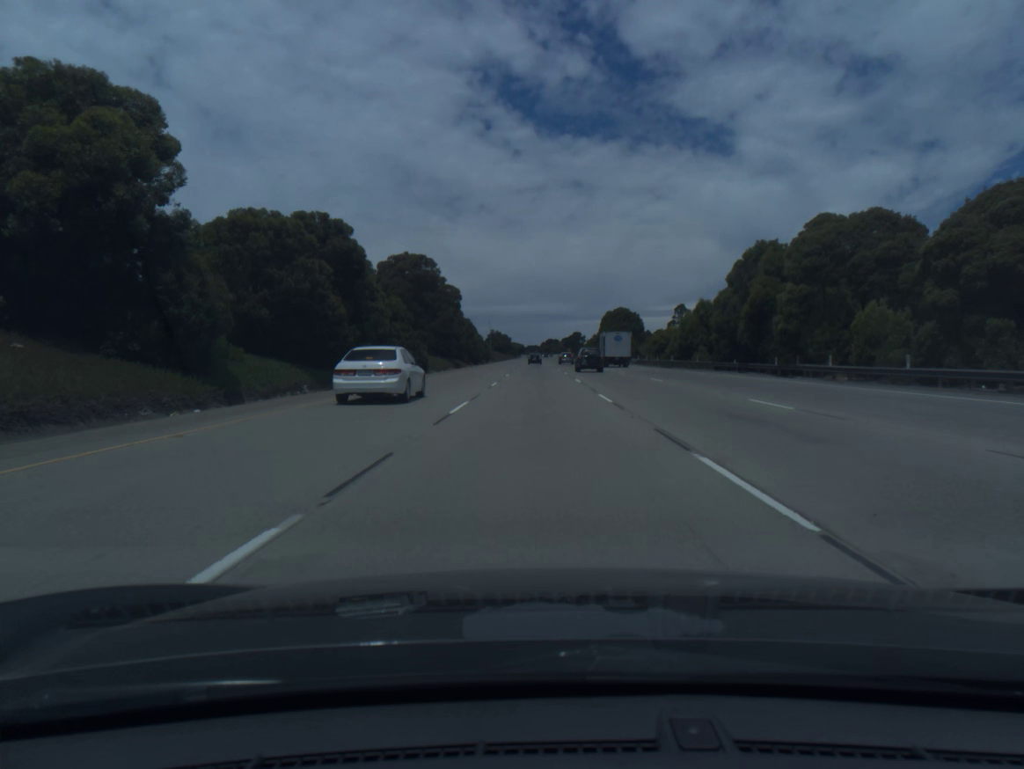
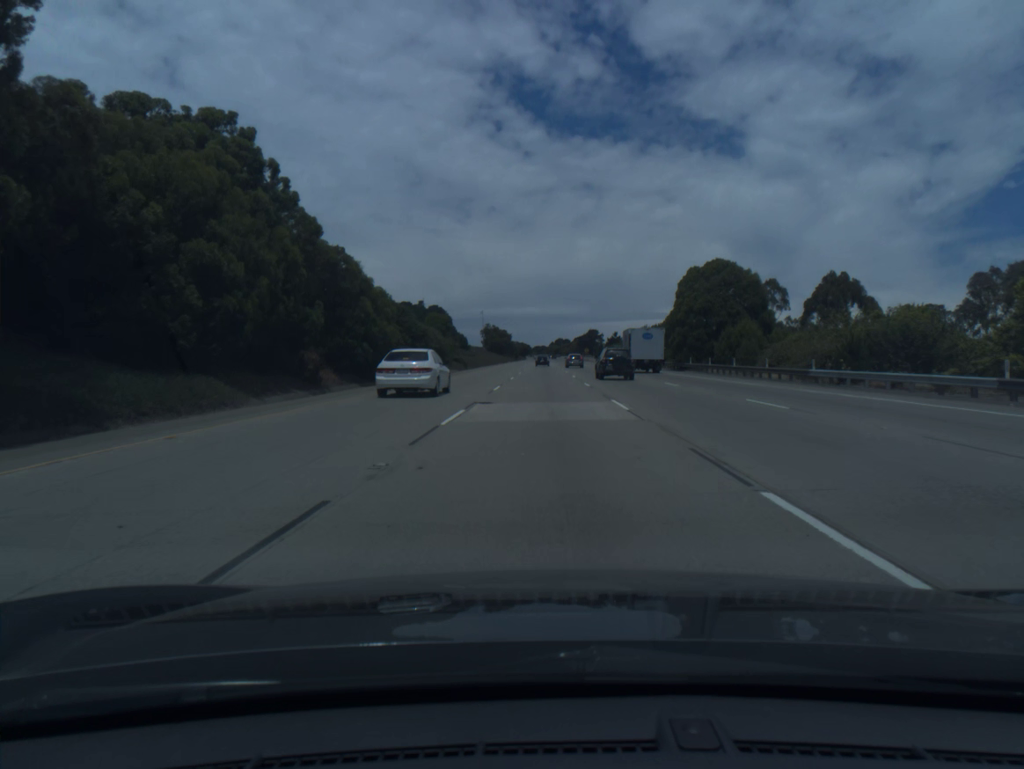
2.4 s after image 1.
(-0.5, +75.5) m; -1°
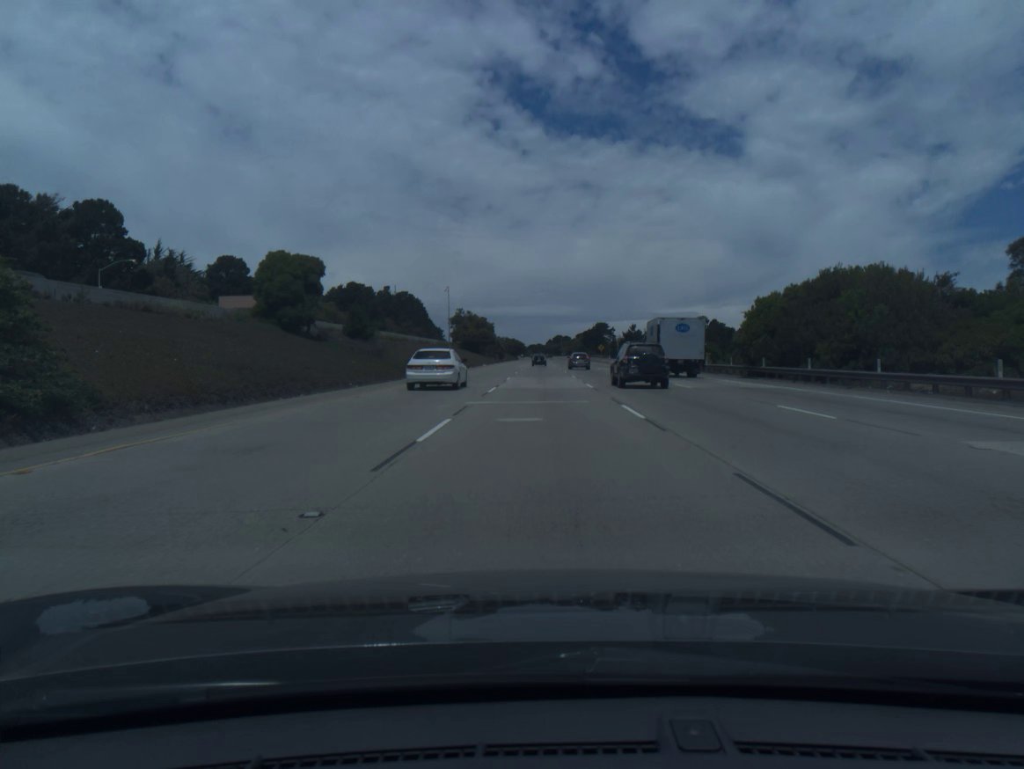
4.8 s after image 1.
(+0.2, +76.0) m; 0°
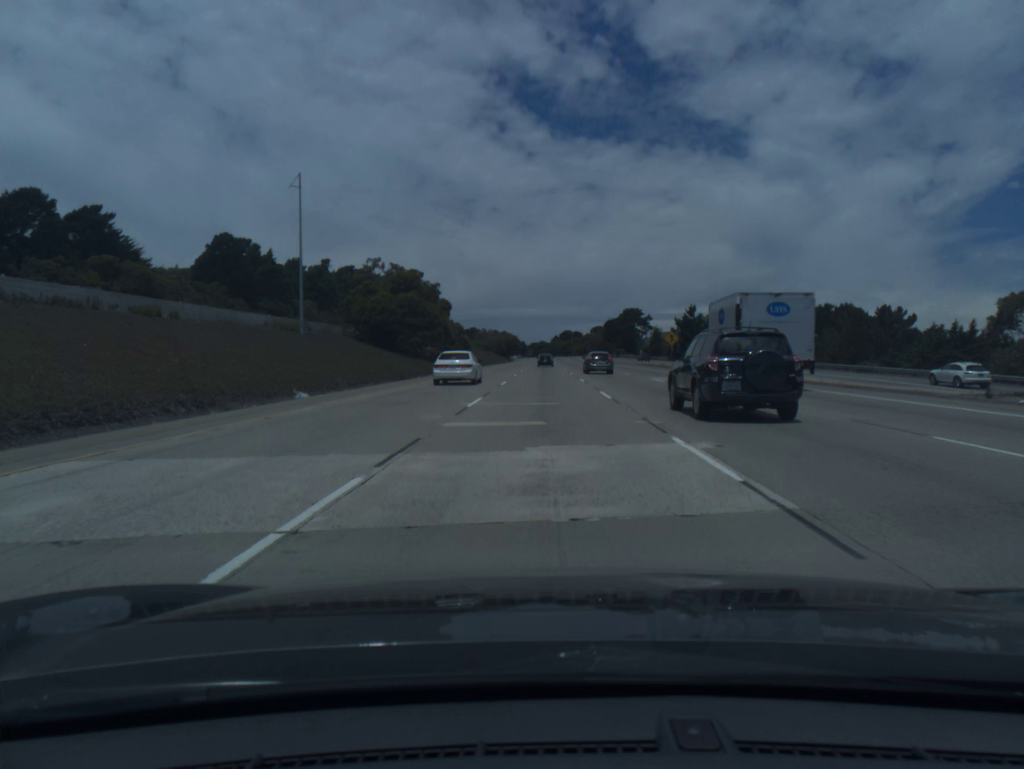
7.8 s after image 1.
(-0.2, +95.0) m; 0°
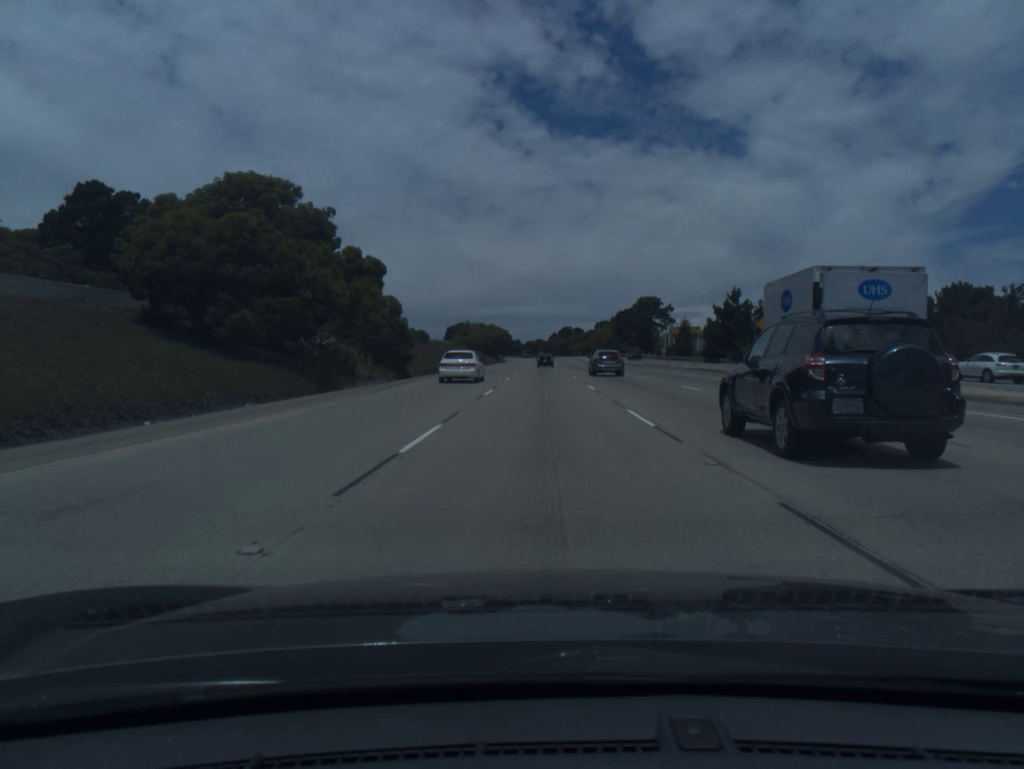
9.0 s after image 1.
(+0.1, +38.0) m; 0°
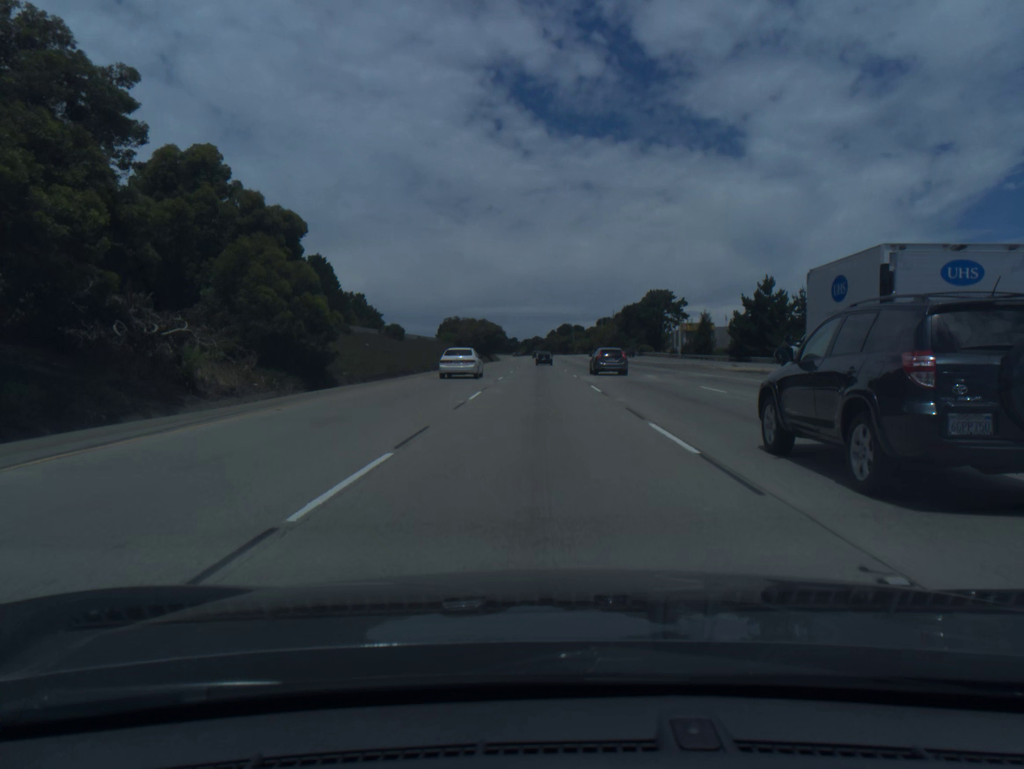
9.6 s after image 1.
(0.0, +18.9) m; 0°
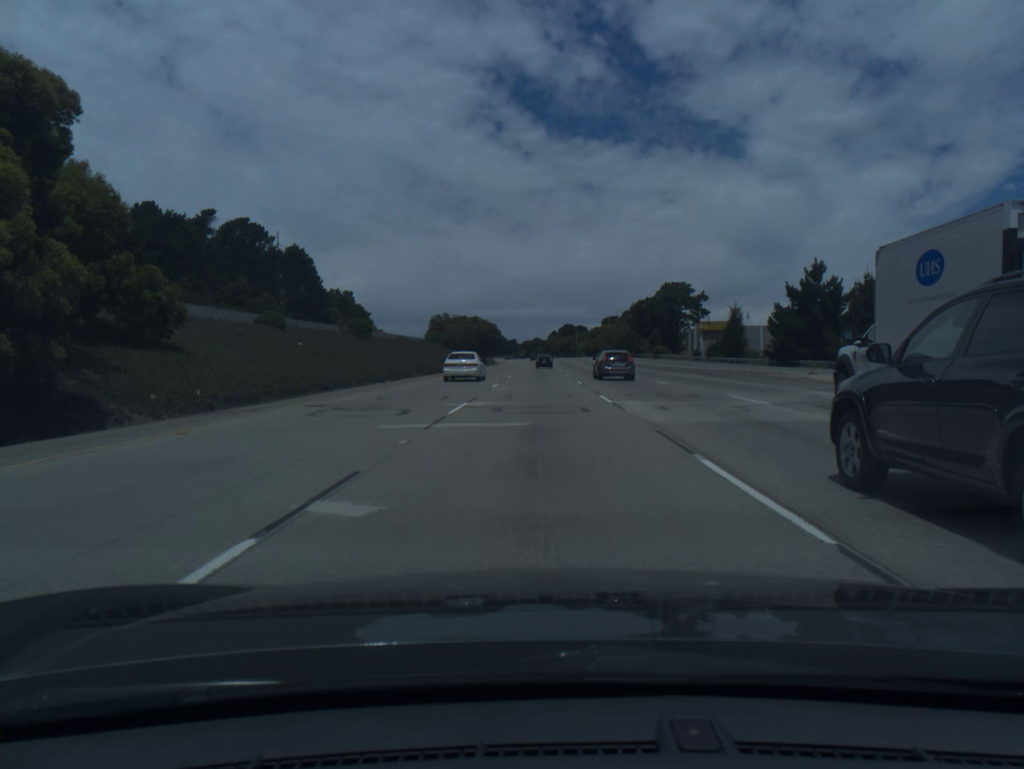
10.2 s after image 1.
(0.0, +18.9) m; 0°
